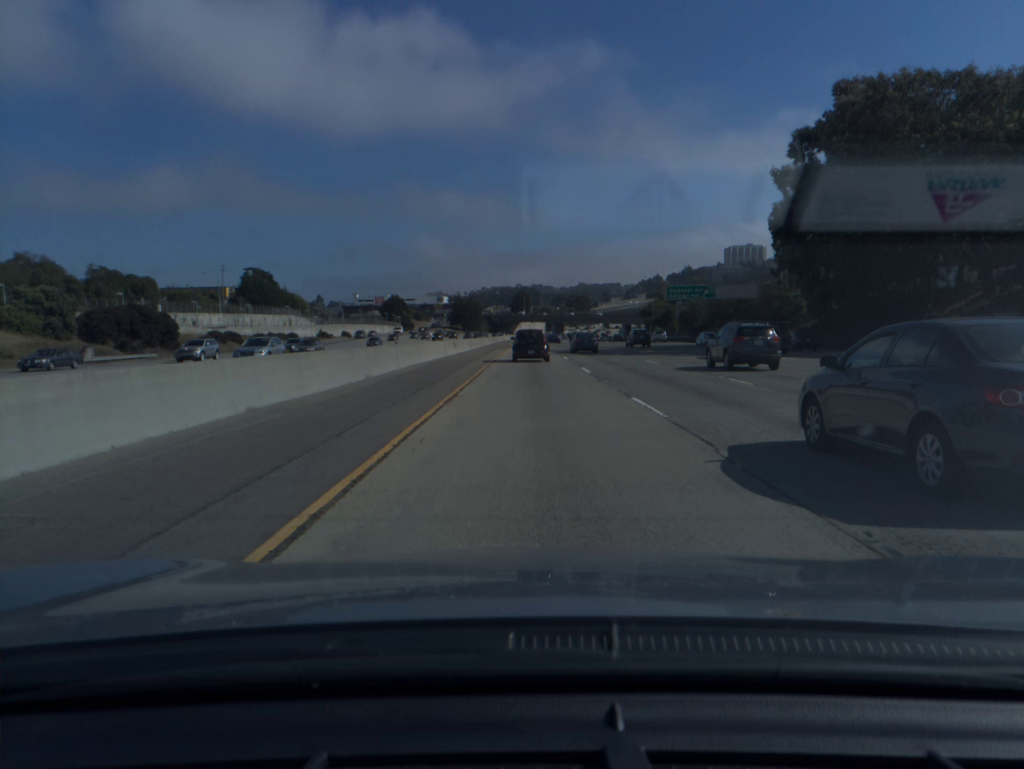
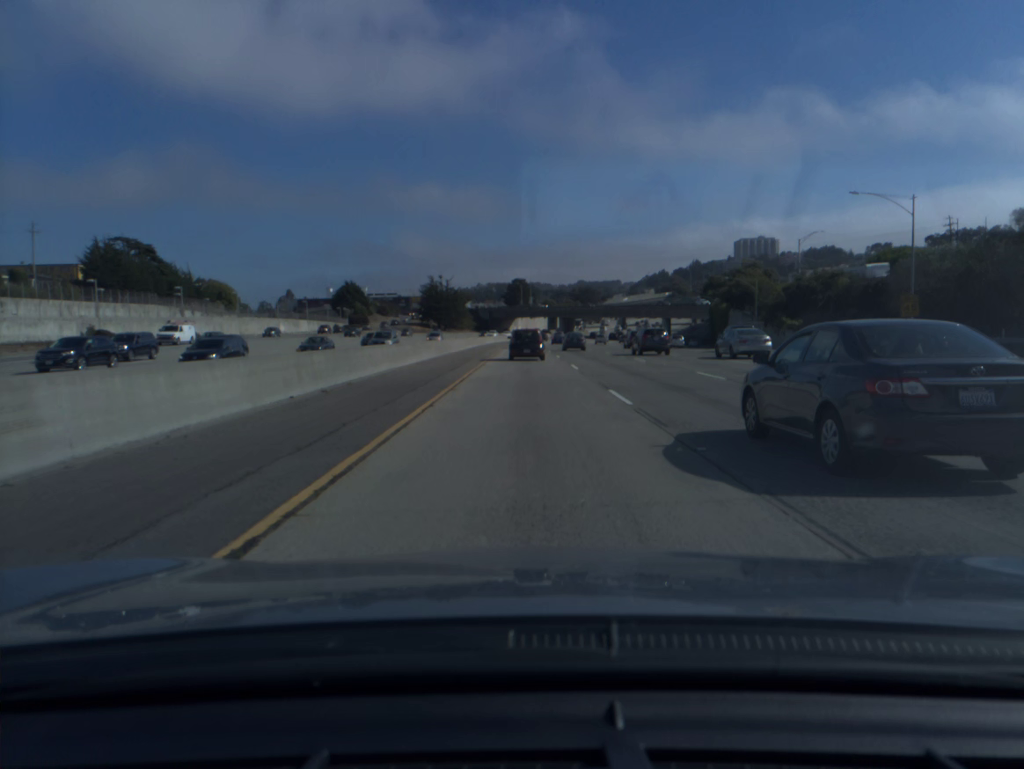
(+0.1, +85.8) m; 0°
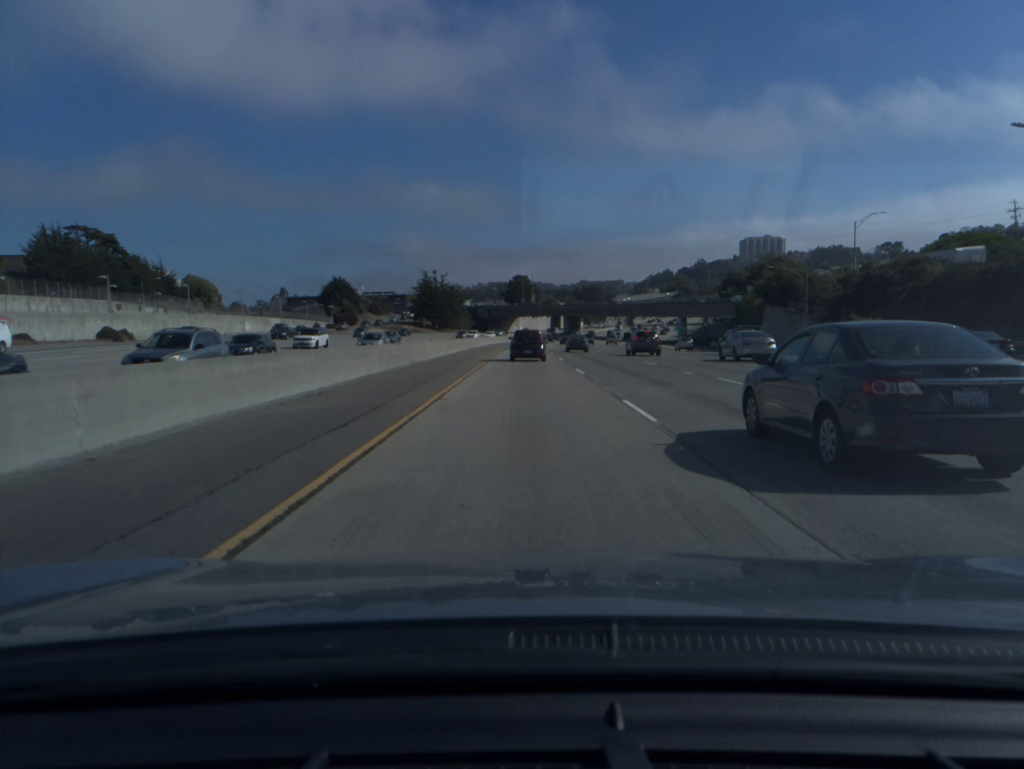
(0.0, +17.3) m; 0°
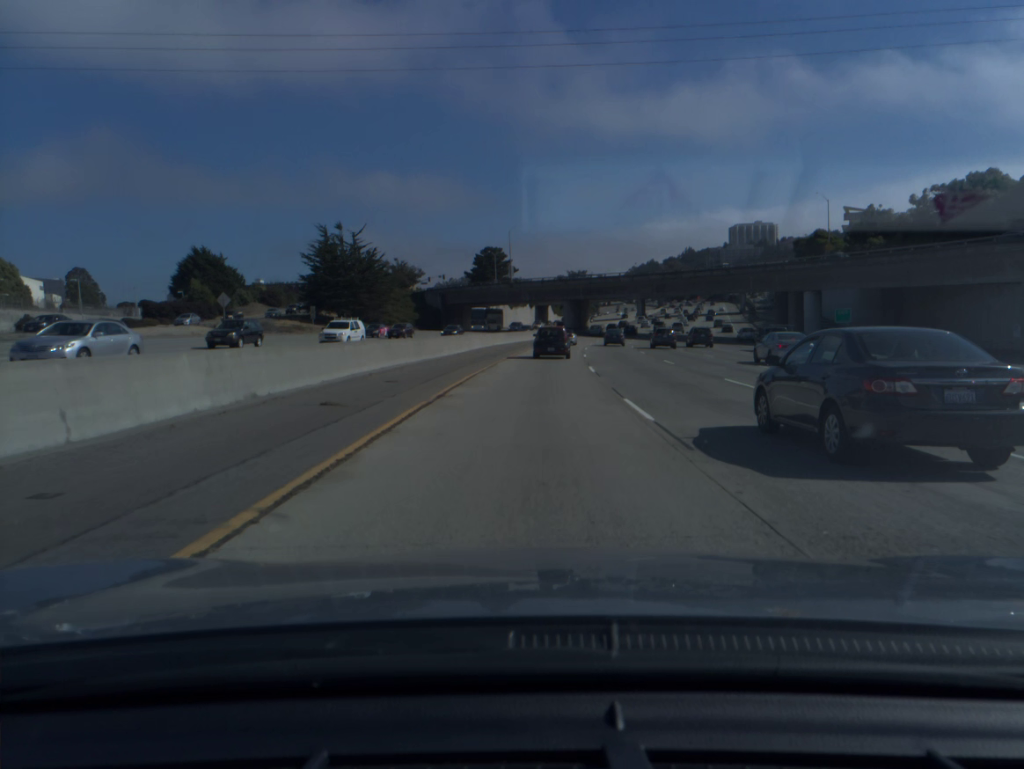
(+0.3, +87.4) m; +2°
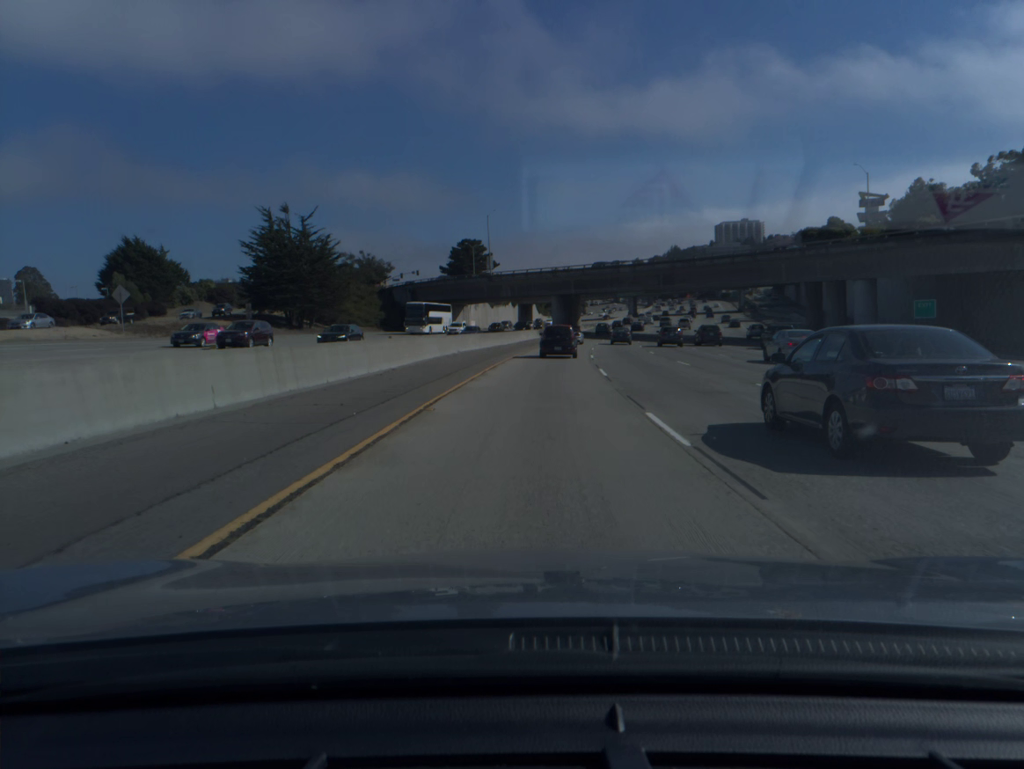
(+0.2, +17.6) m; +1°
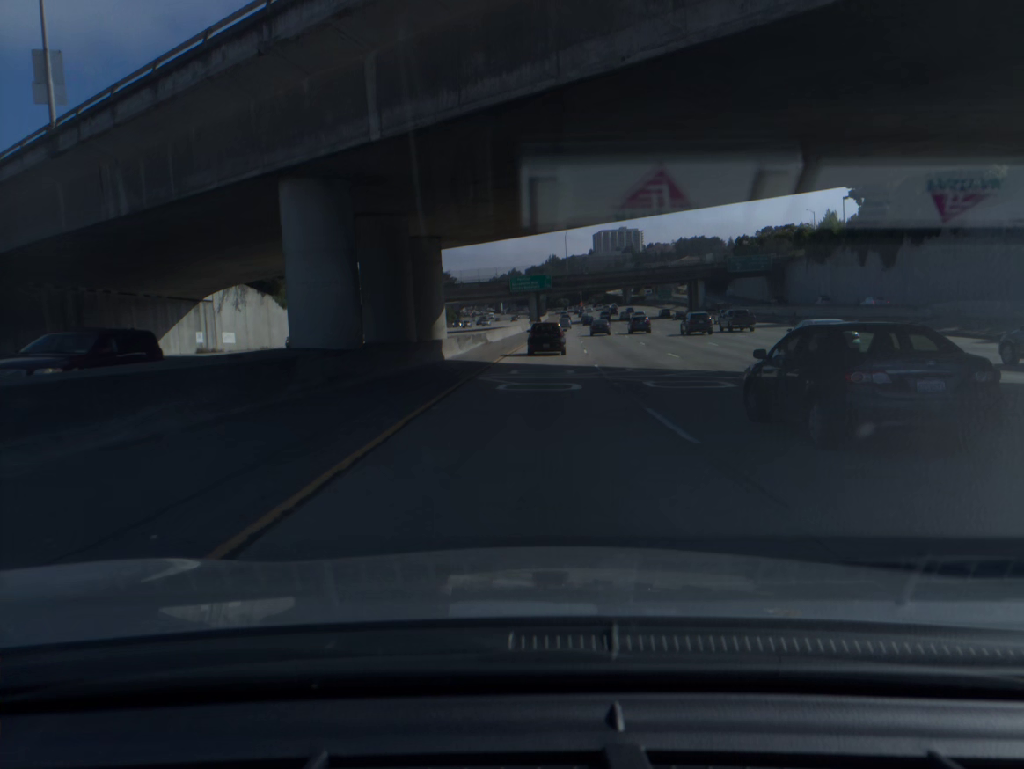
(+6.4, +87.4) m; +9°
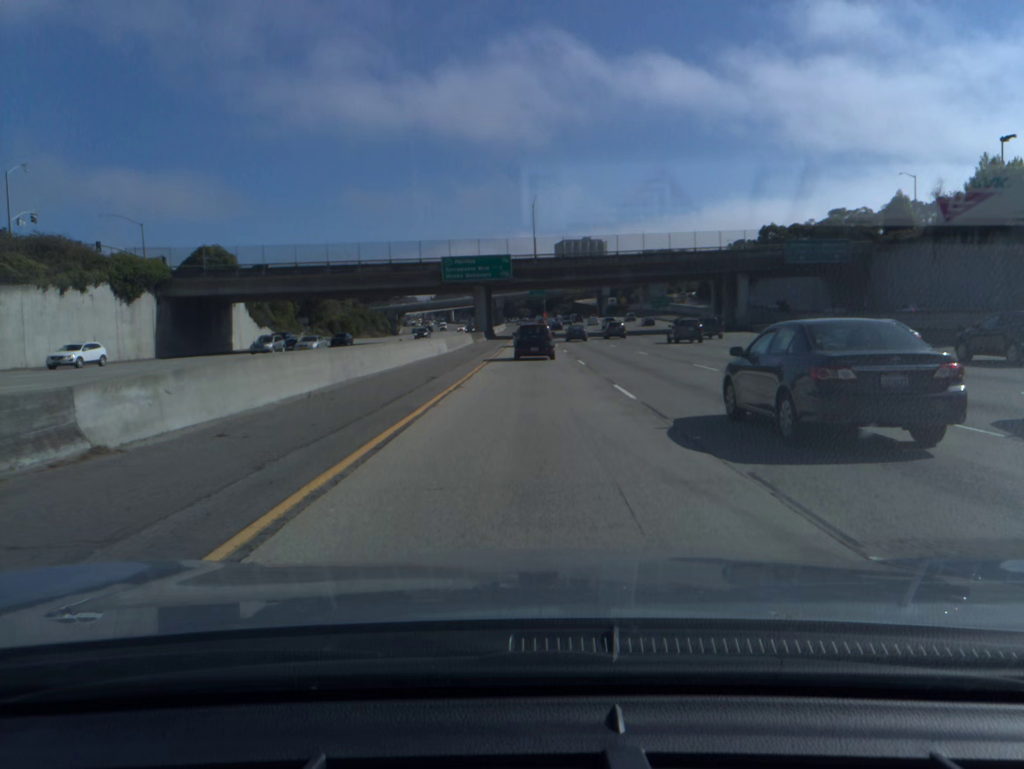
(+1.8, +52.6) m; +3°
